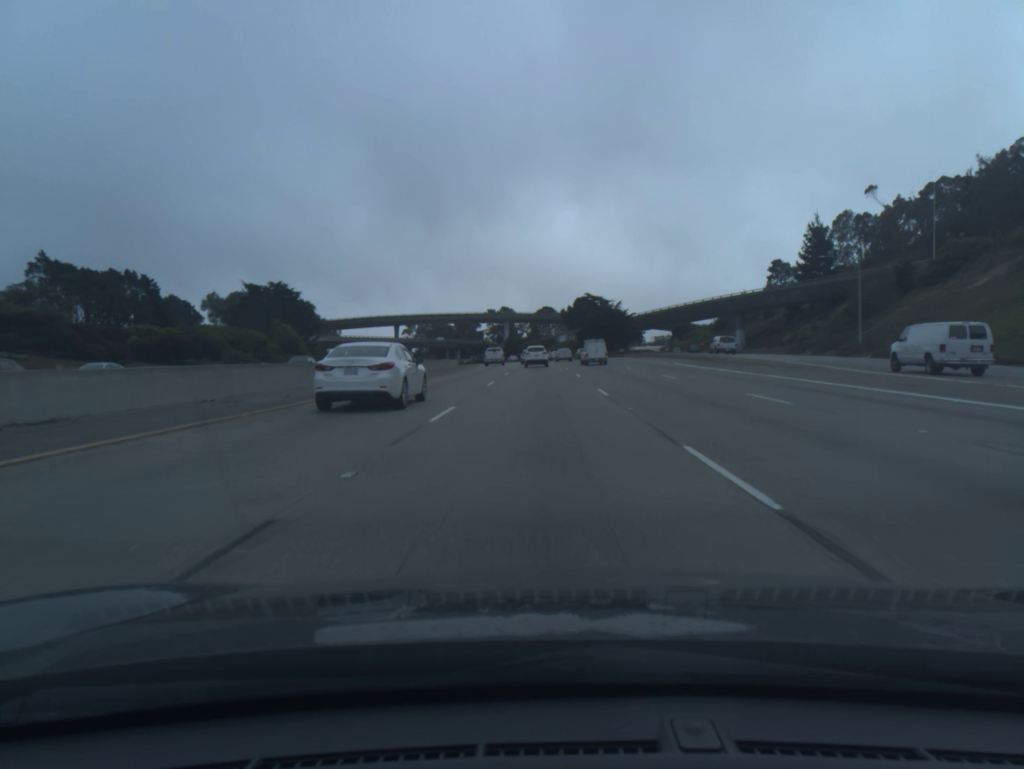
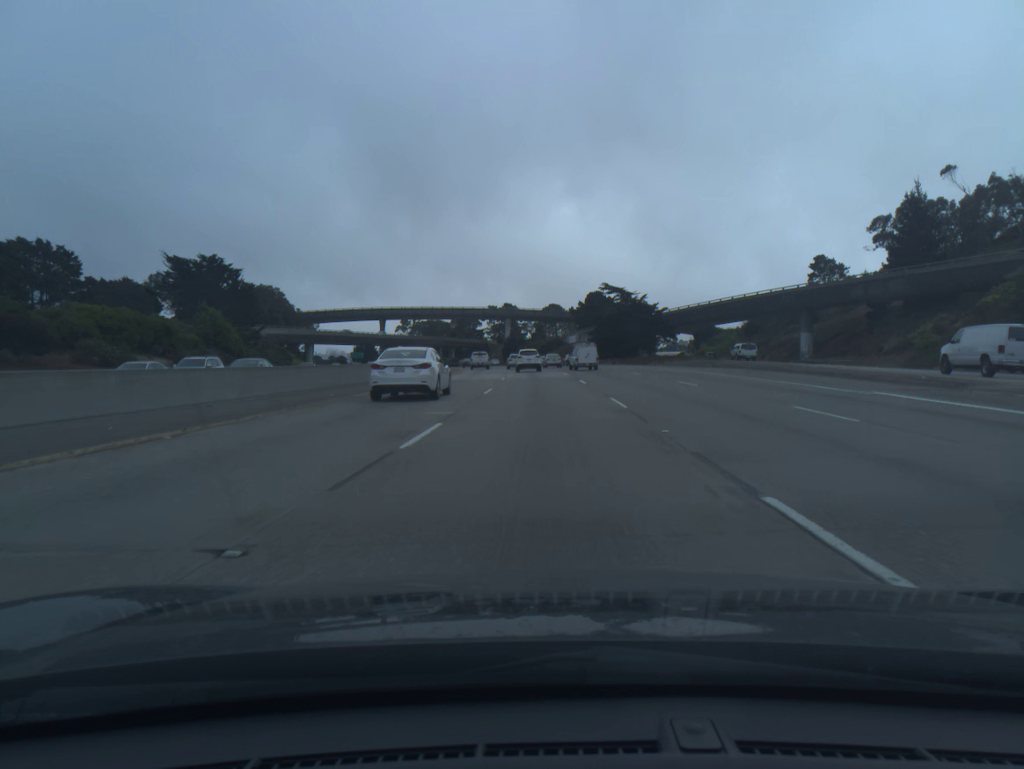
(-0.1, +32.5) m; 0°
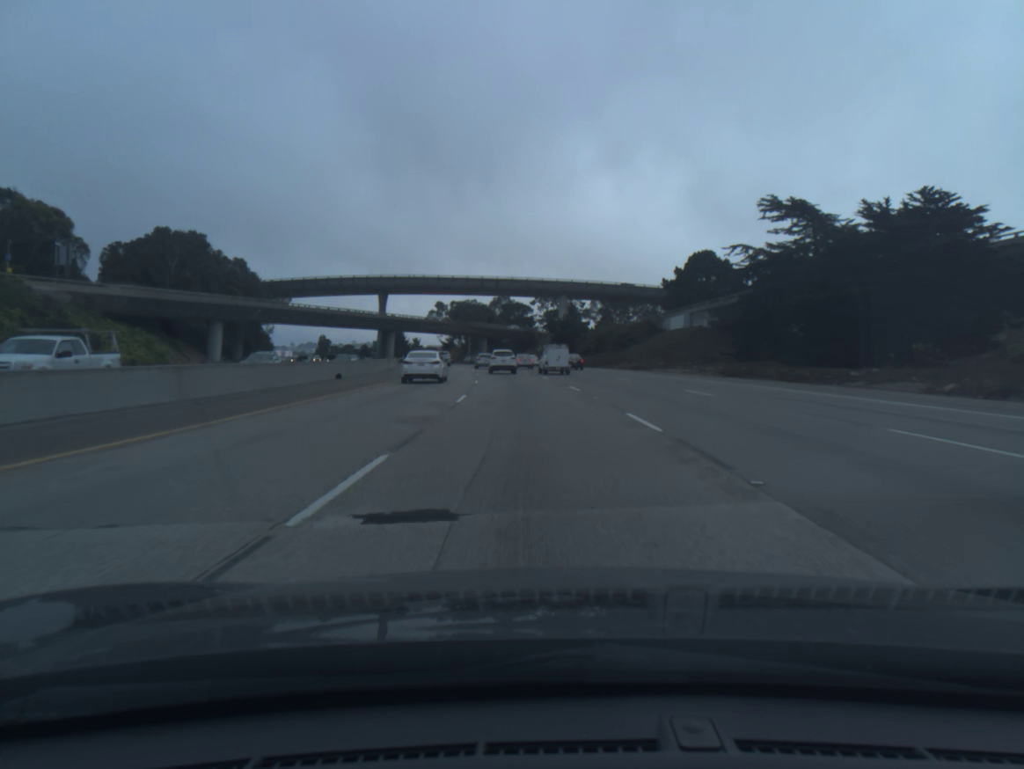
(-2.0, +78.0) m; -4°
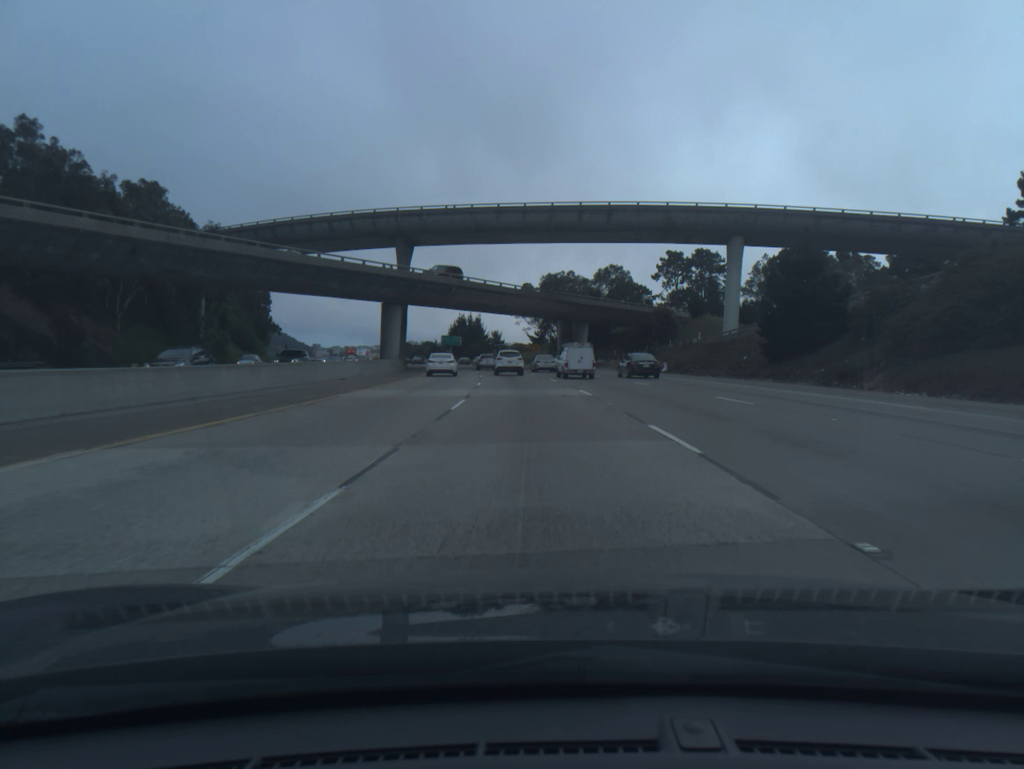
(-5.0, +75.1) m; -7°
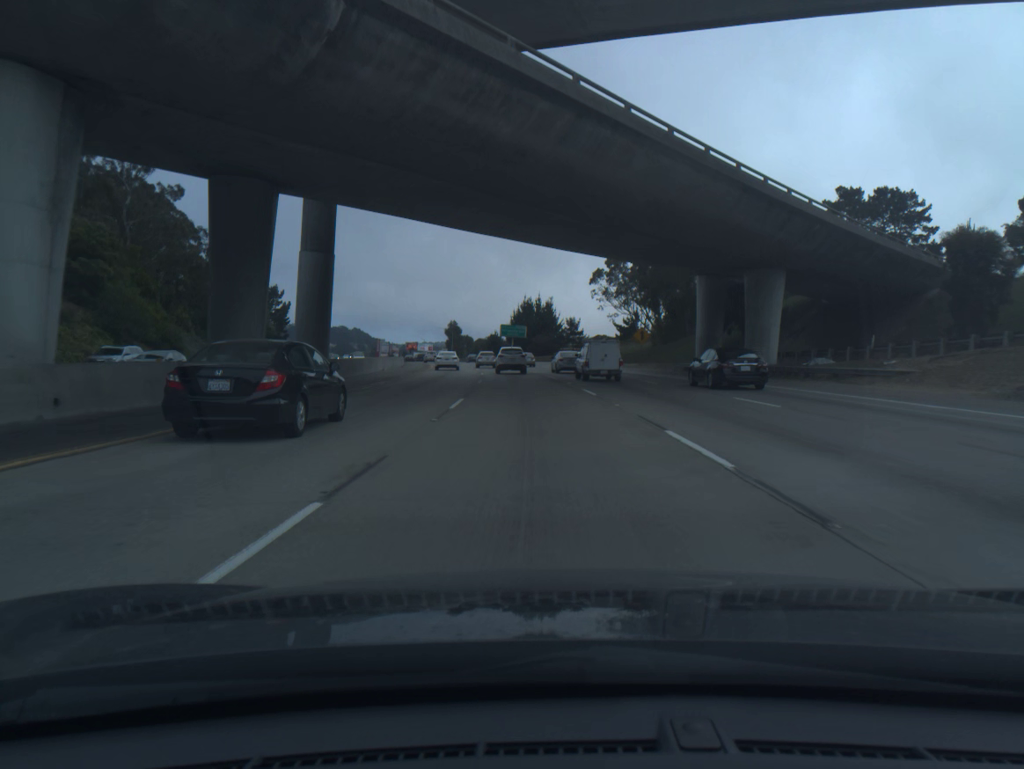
(-2.9, +59.6) m; -6°
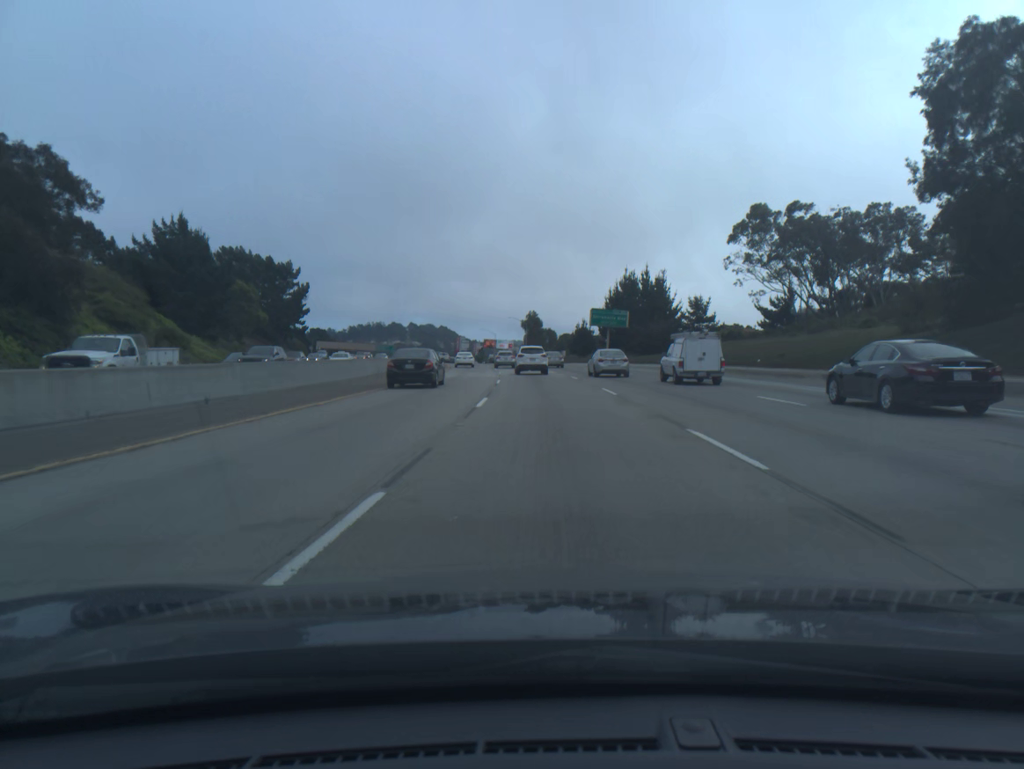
(-2.9, +58.2) m; -7°
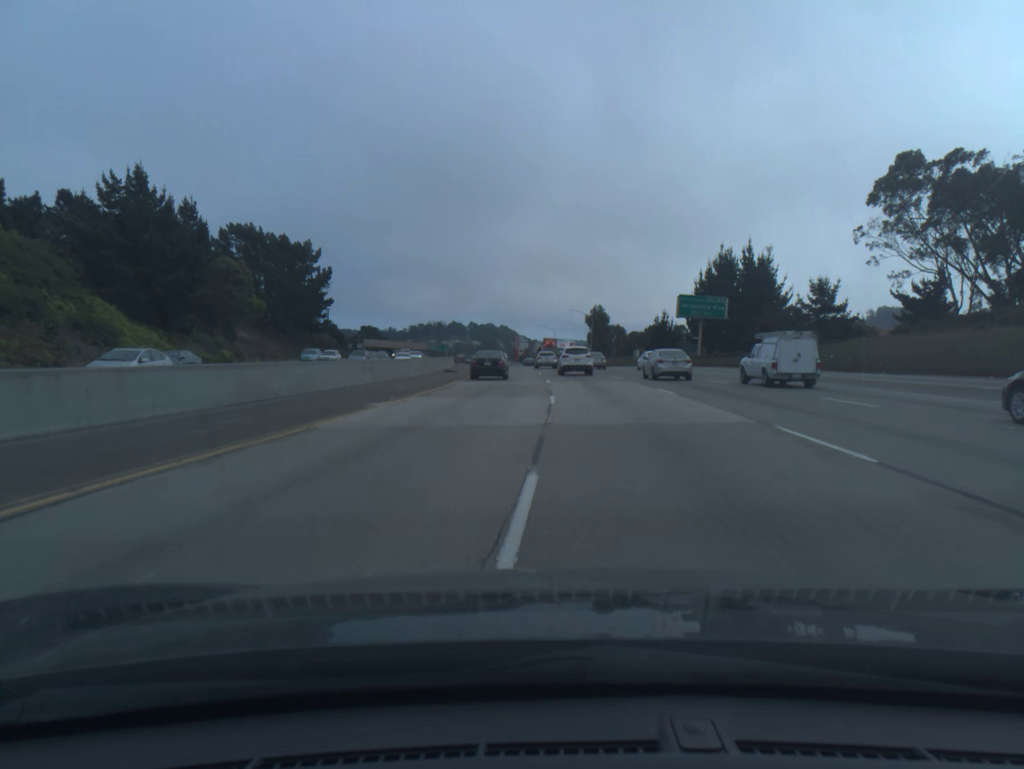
(-1.2, +28.4) m; -4°
